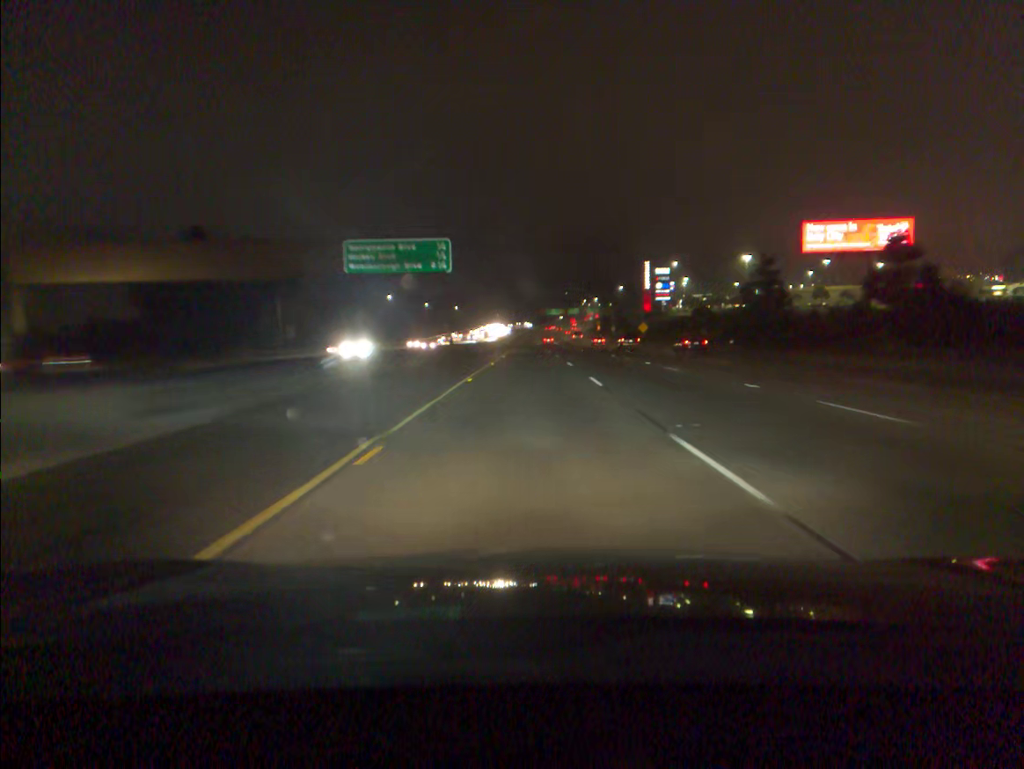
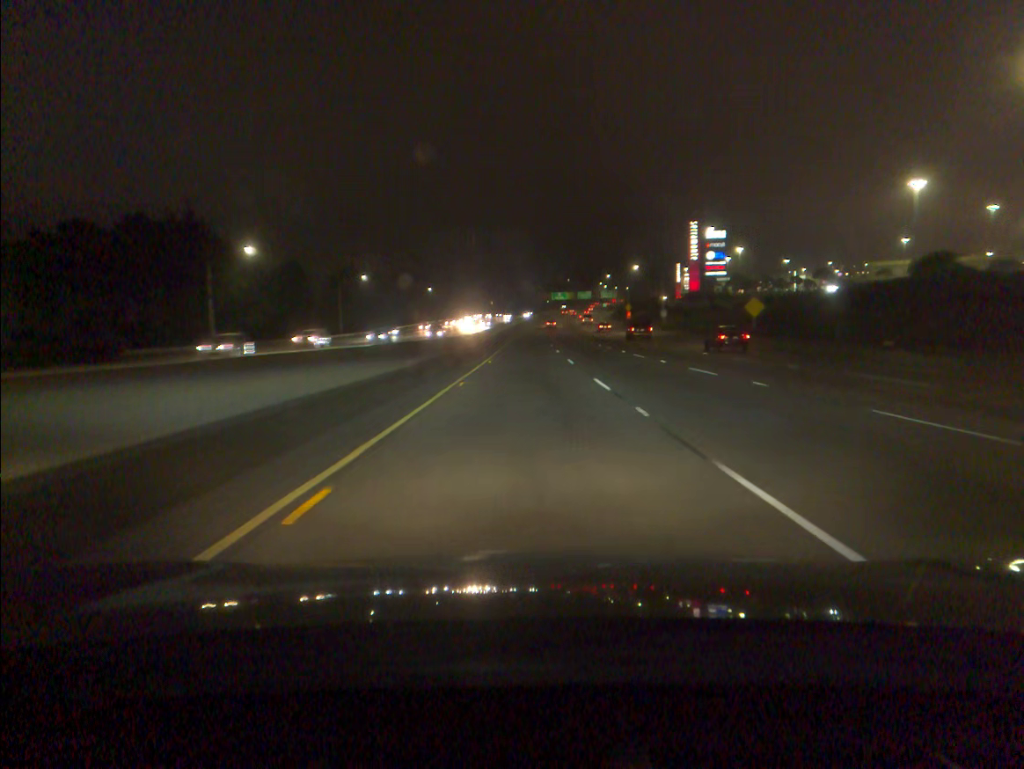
(+0.2, +75.7) m; 0°
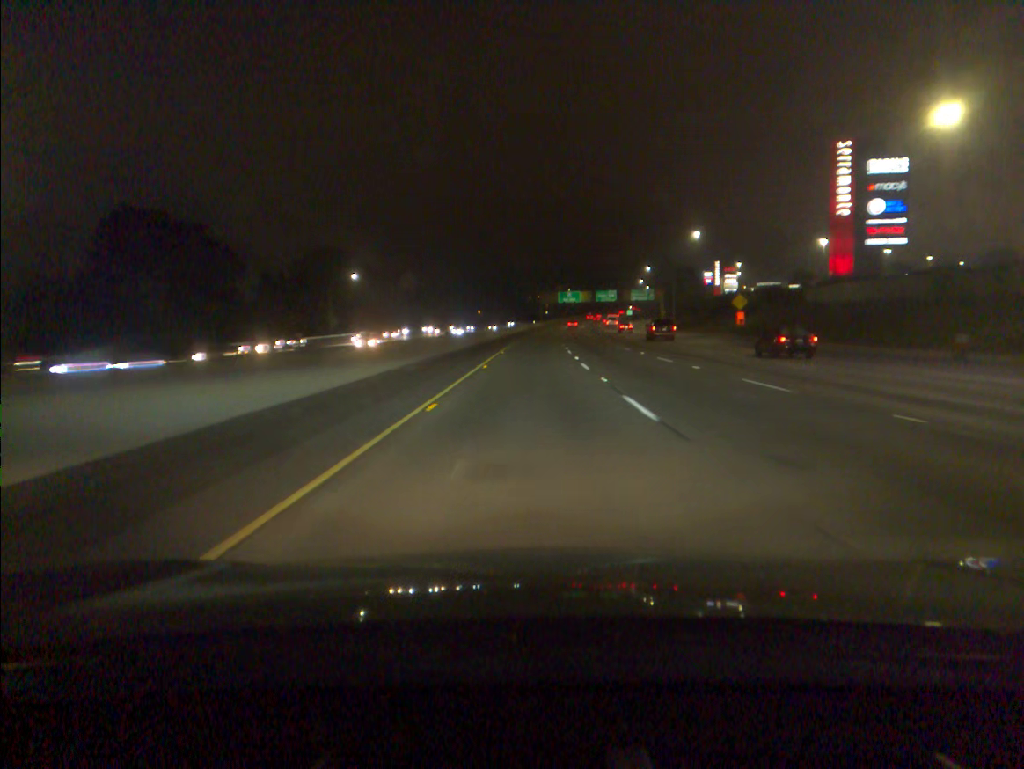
(+0.1, +94.5) m; 0°
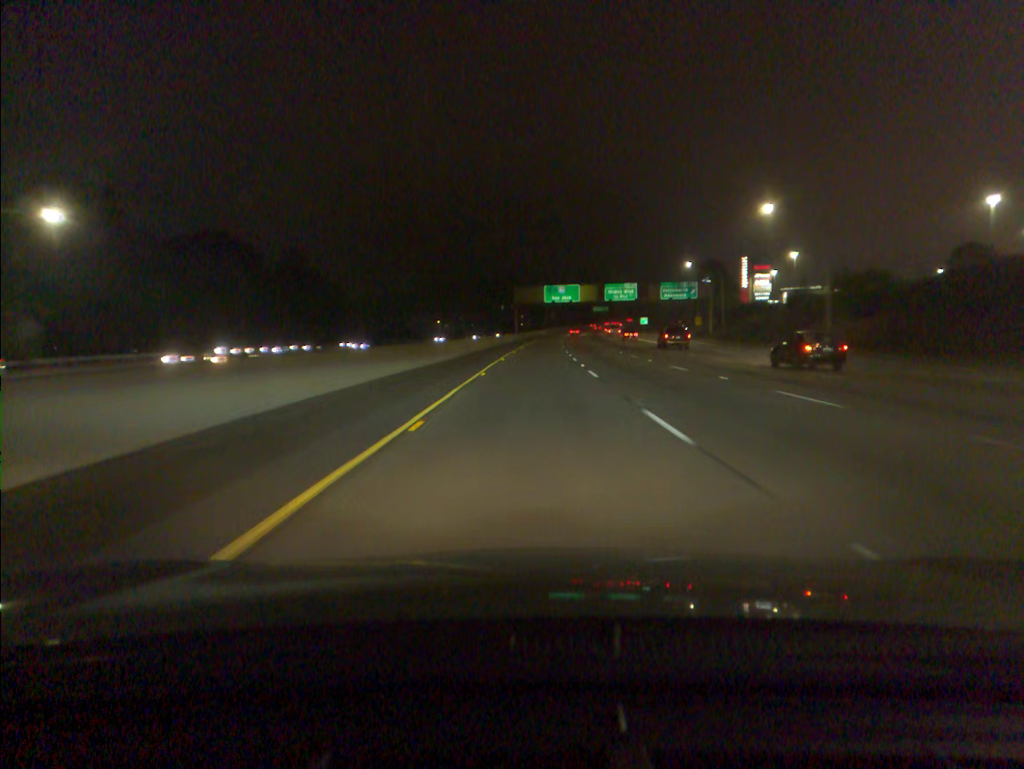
(+1.2, +75.4) m; +2°
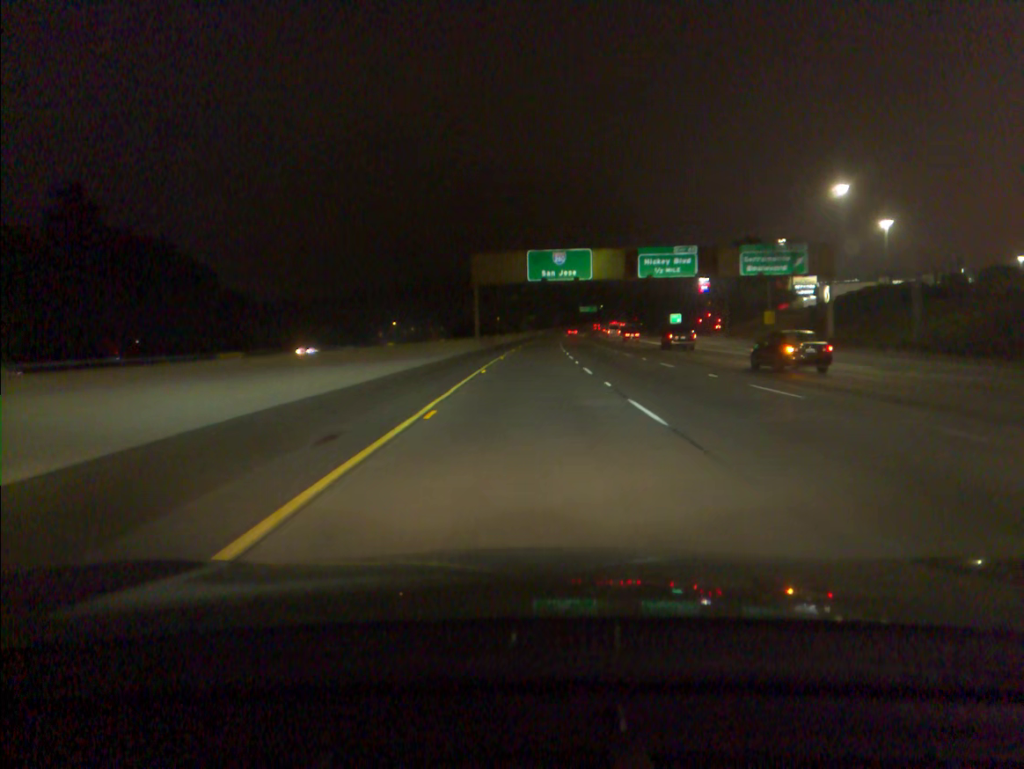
(+0.8, +56.7) m; +2°
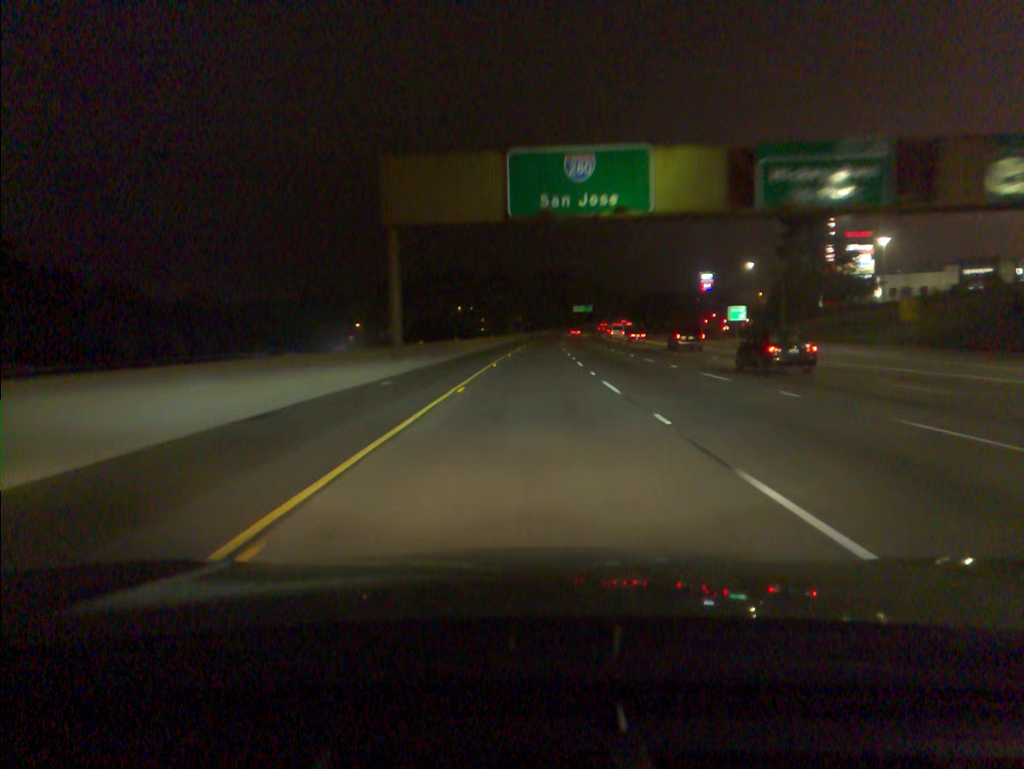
(+0.3, +37.9) m; +1°
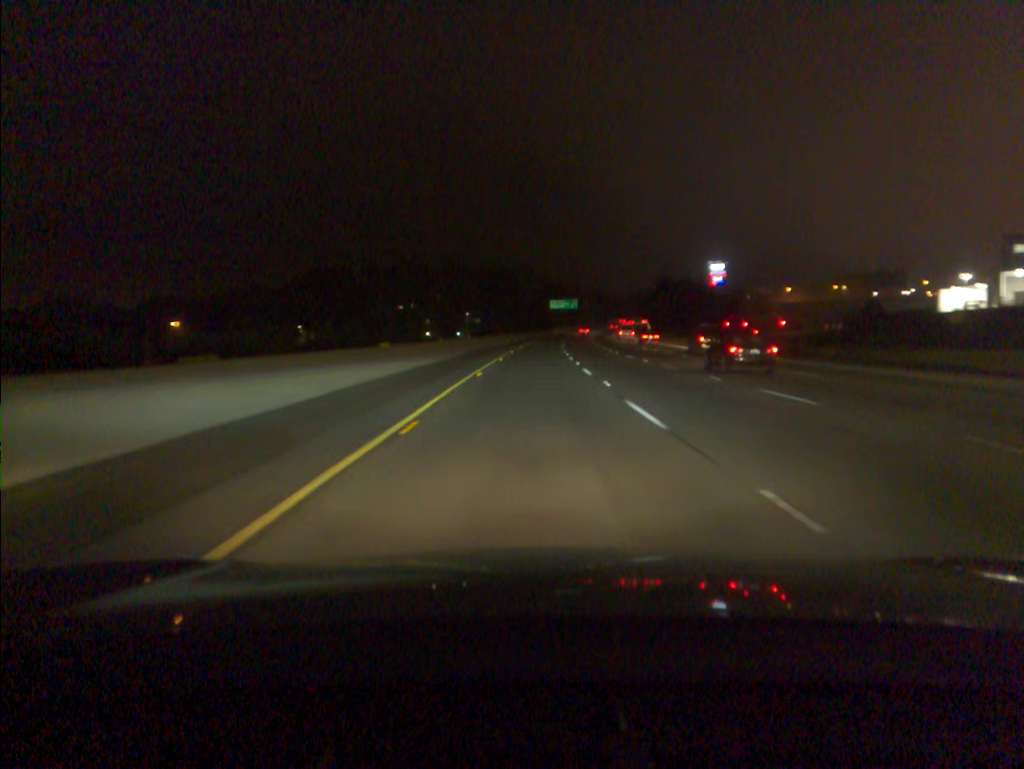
(+2.2, +95.1) m; +2°
